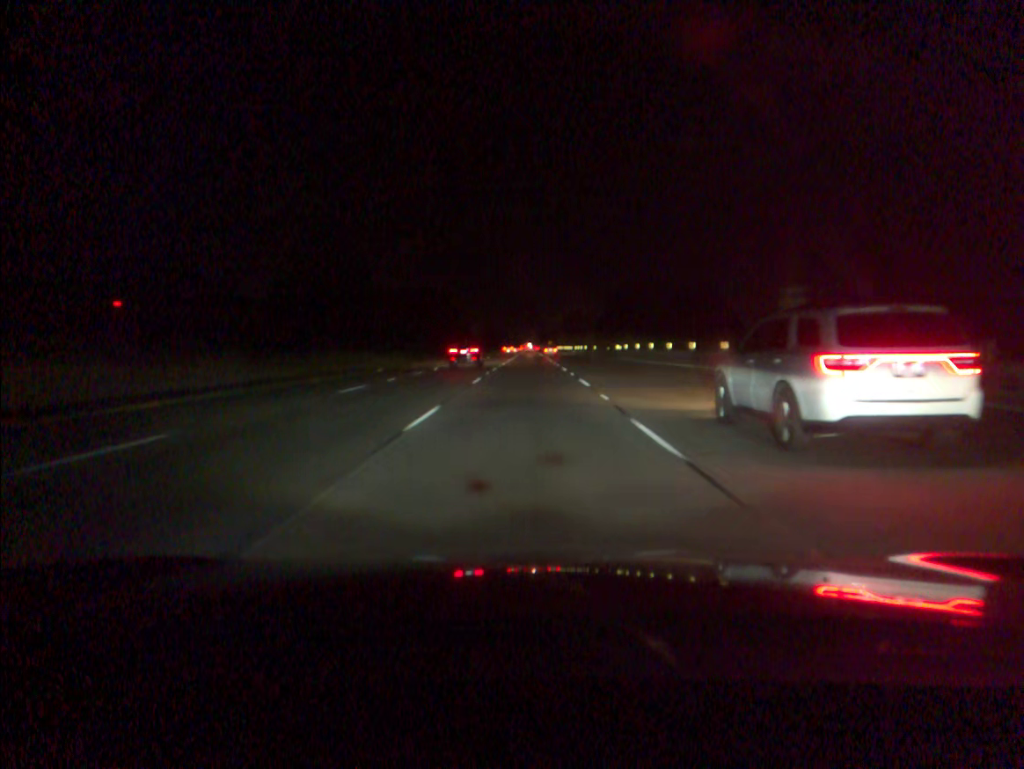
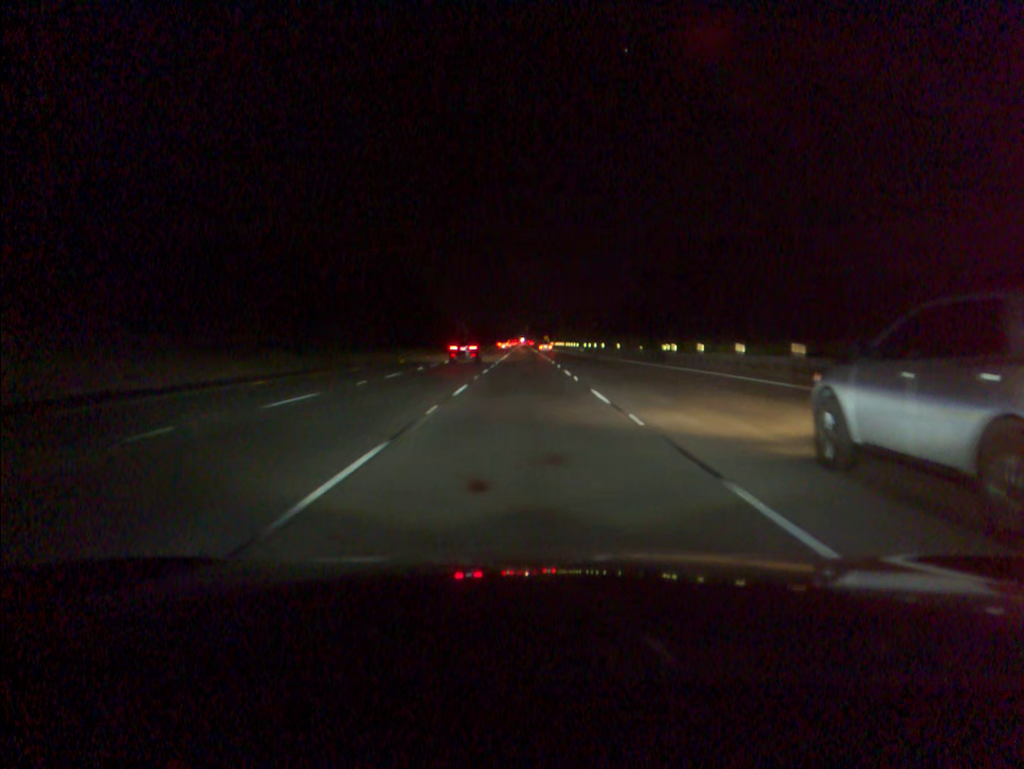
(+0.1, +35.4) m; 0°
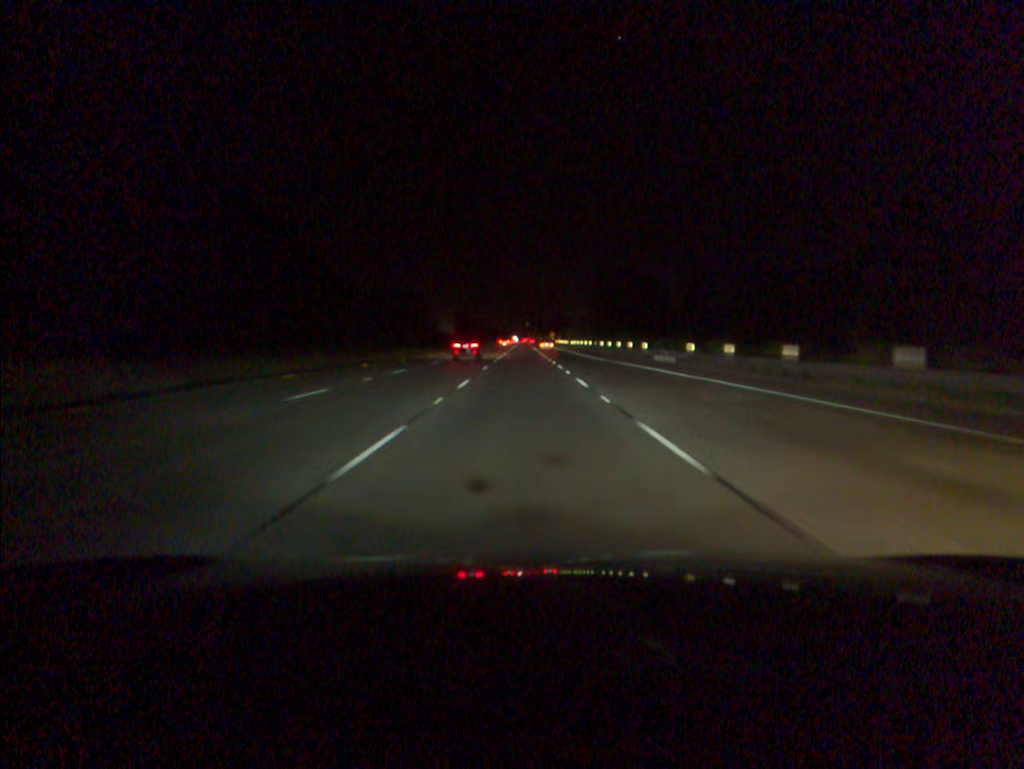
(+0.2, +71.2) m; 0°
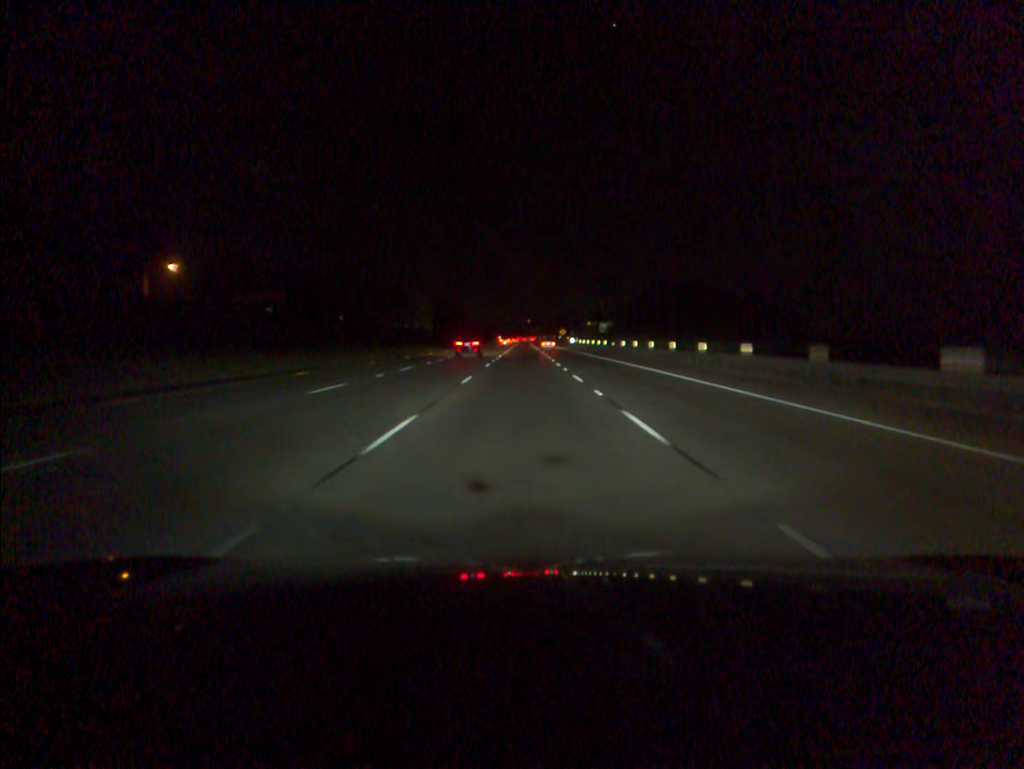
(-0.1, +71.1) m; 0°
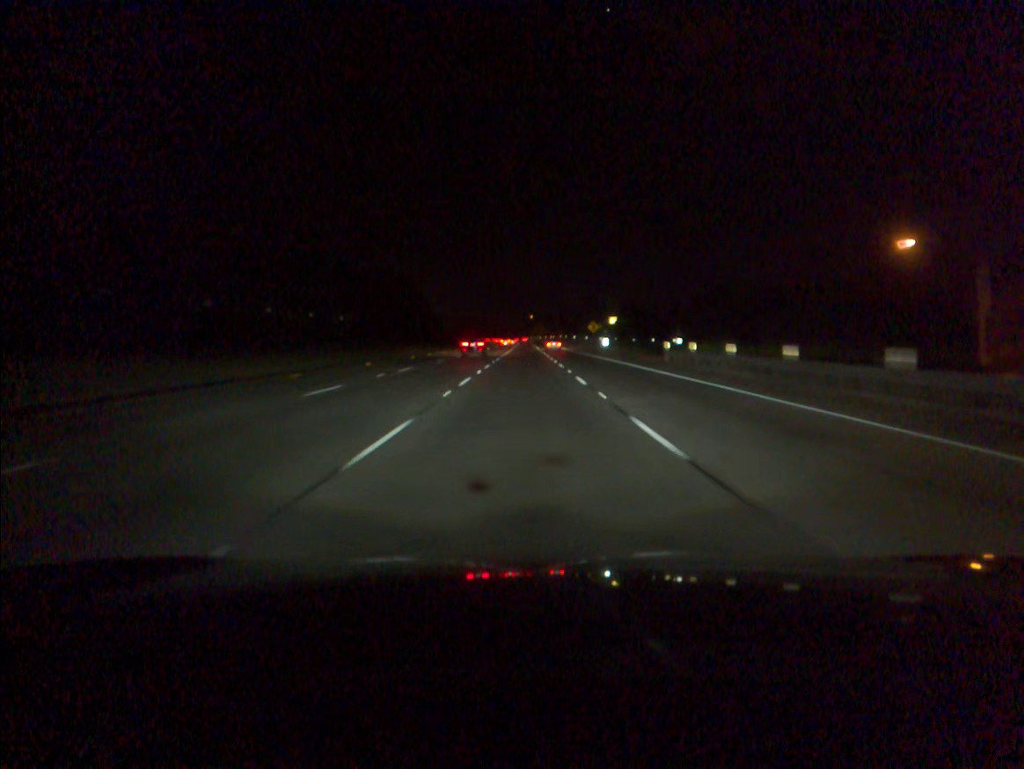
(0.0, +88.7) m; 0°
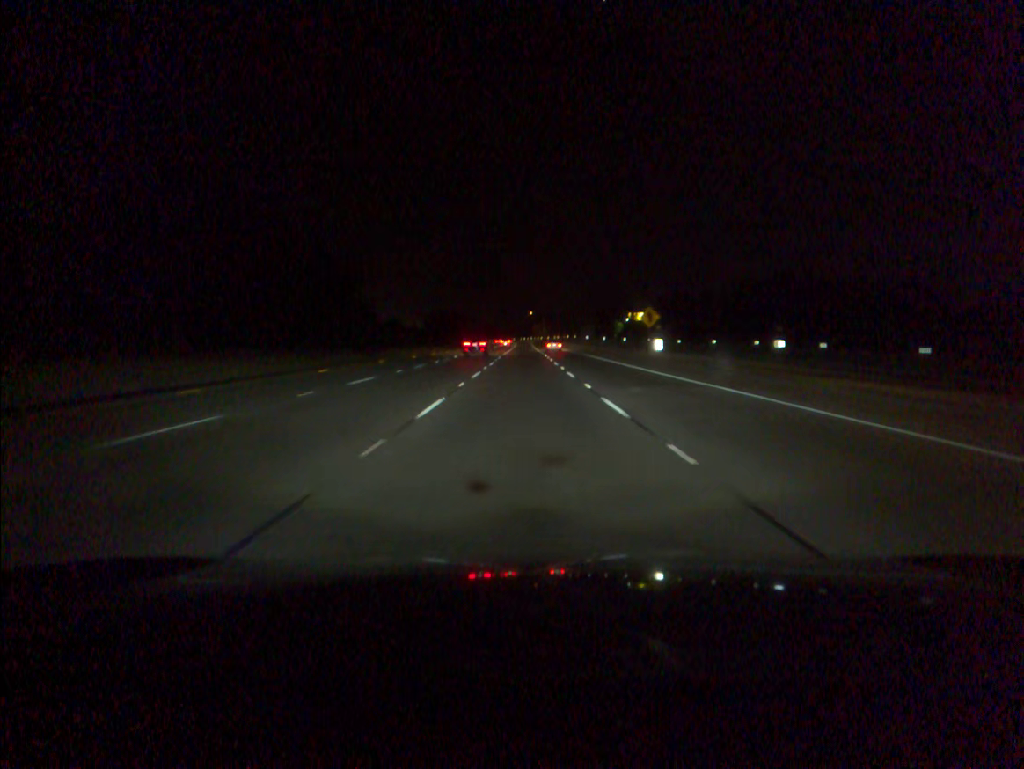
(0.0, +53.1) m; 0°
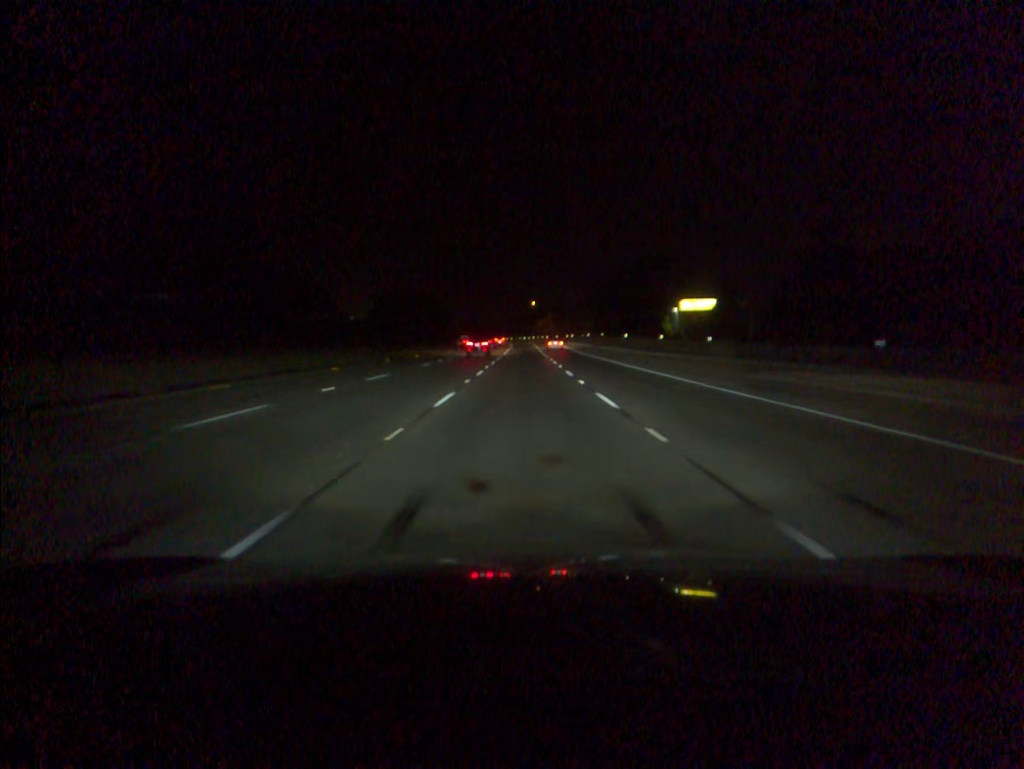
(-0.1, +70.8) m; 0°
